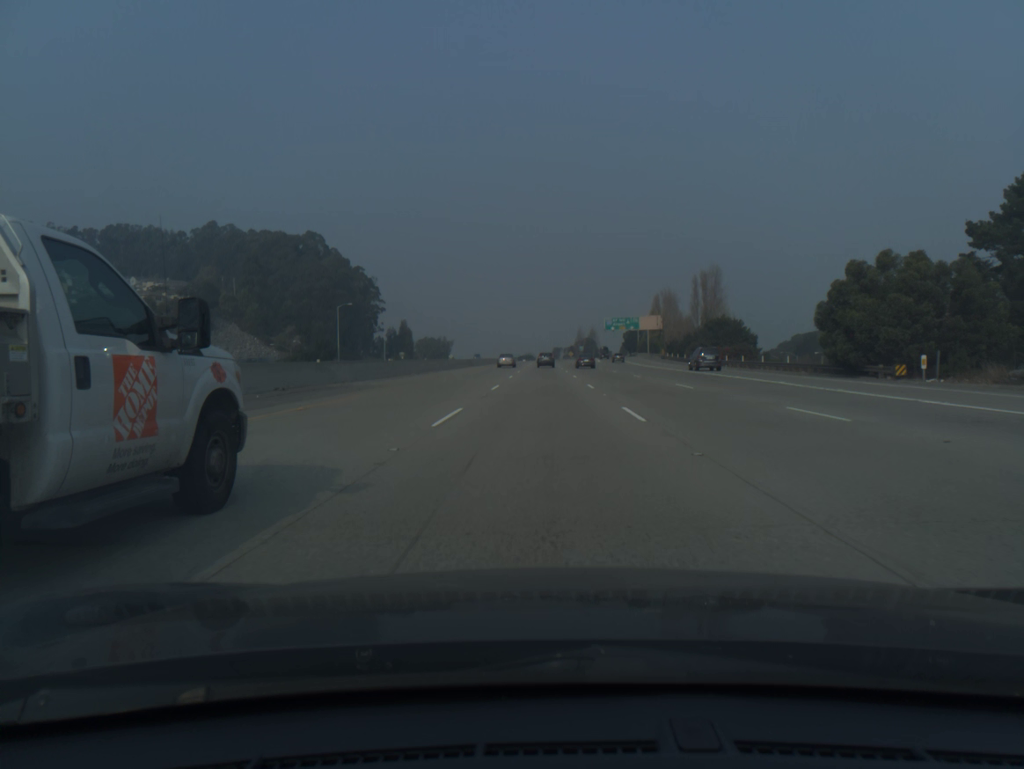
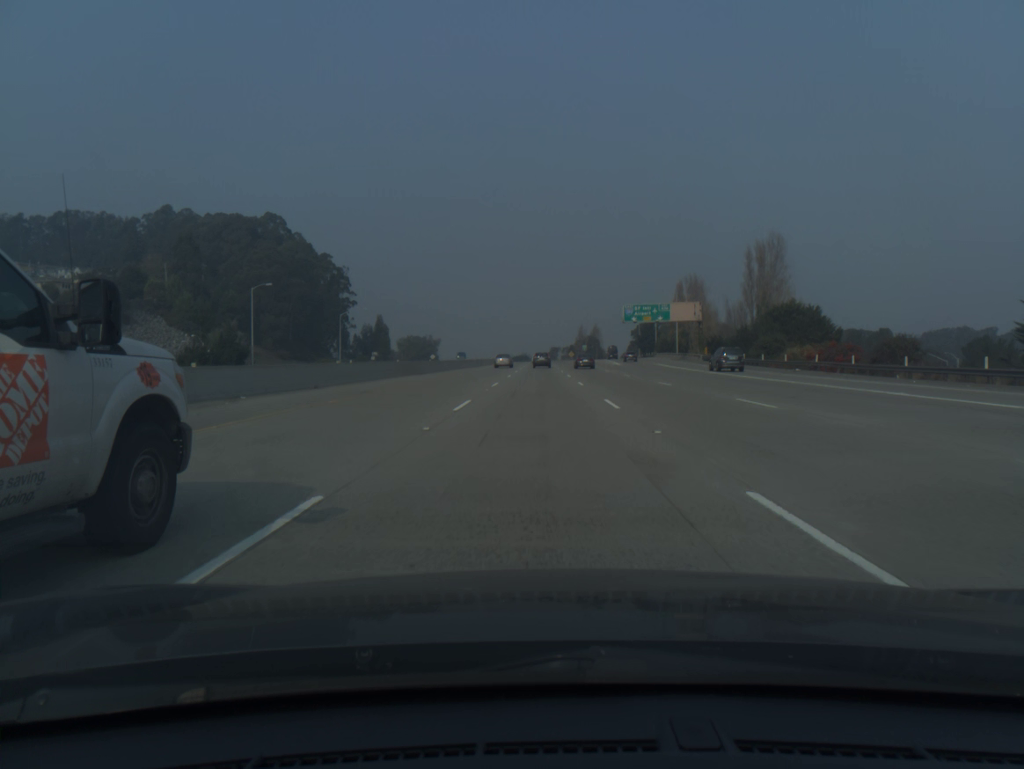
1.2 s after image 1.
(+0.1, +40.4) m; 0°
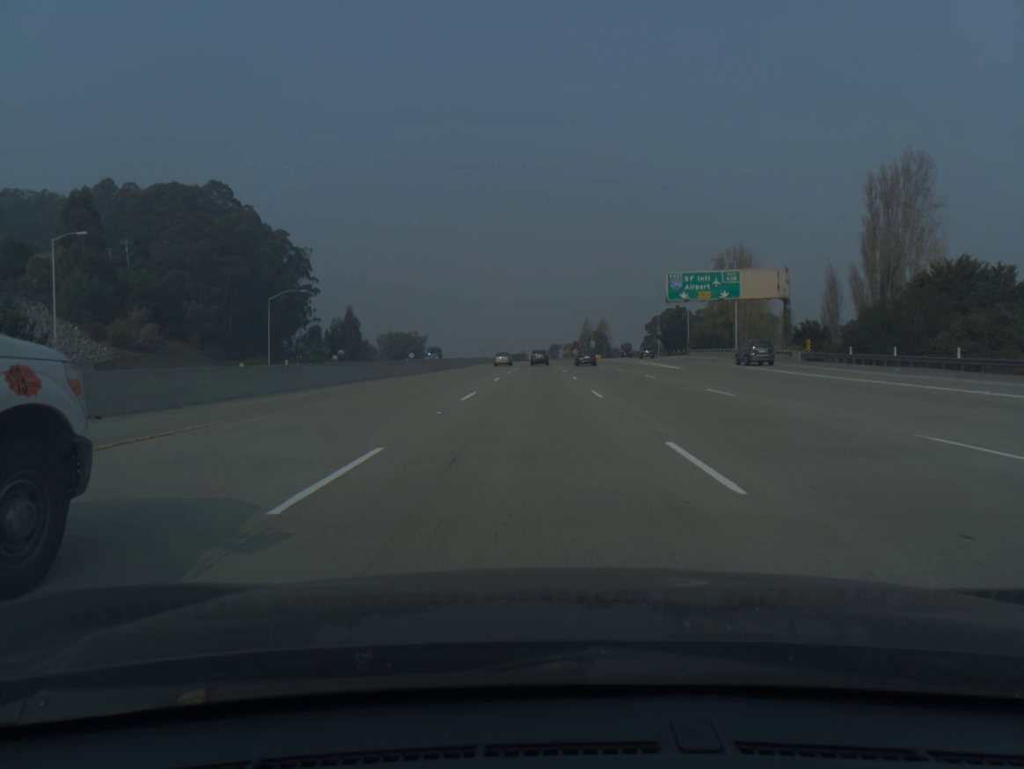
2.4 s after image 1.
(+0.1, +40.4) m; 0°
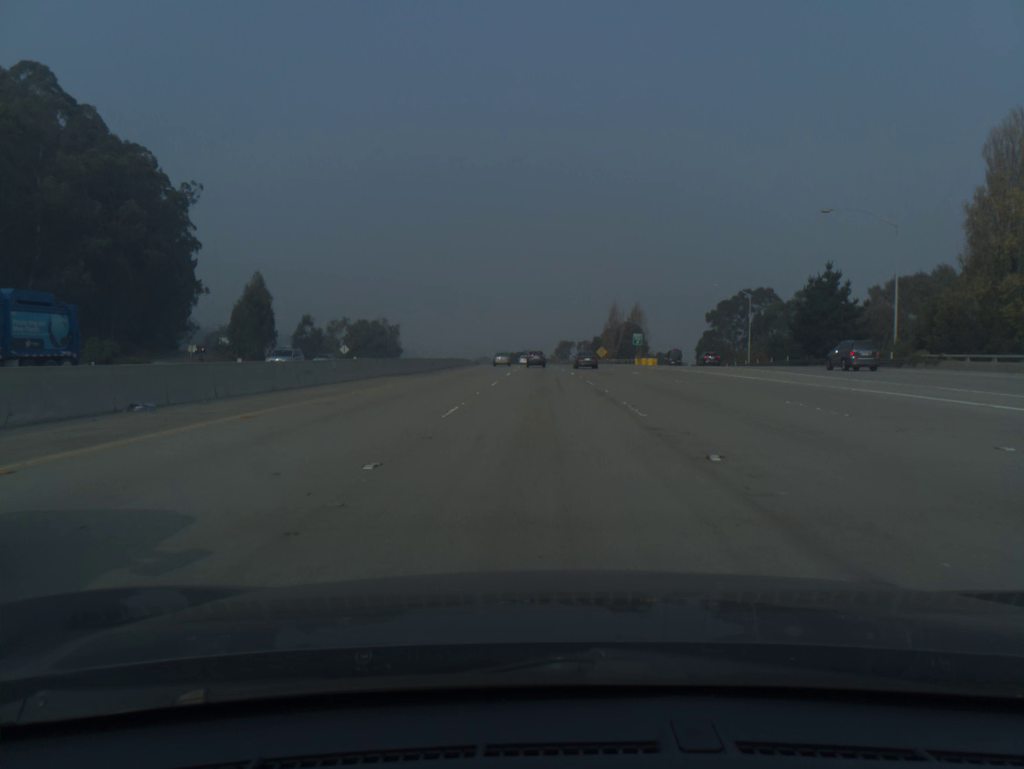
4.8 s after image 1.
(-0.4, +79.8) m; 0°
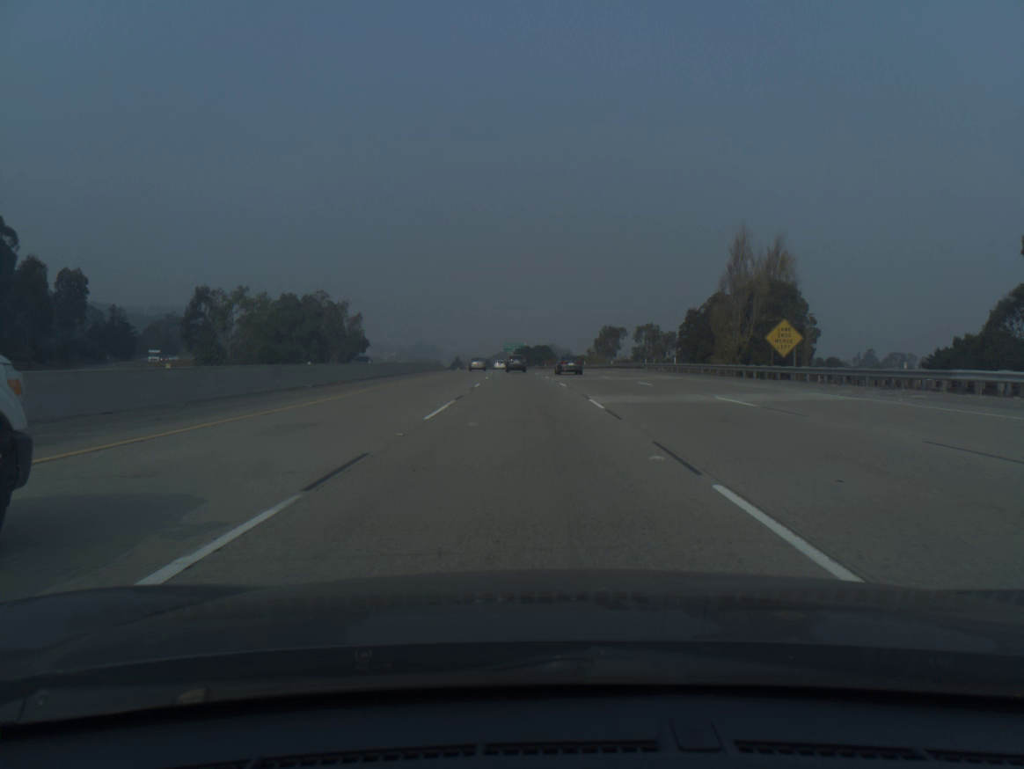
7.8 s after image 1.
(-0.7, +99.0) m; -2°
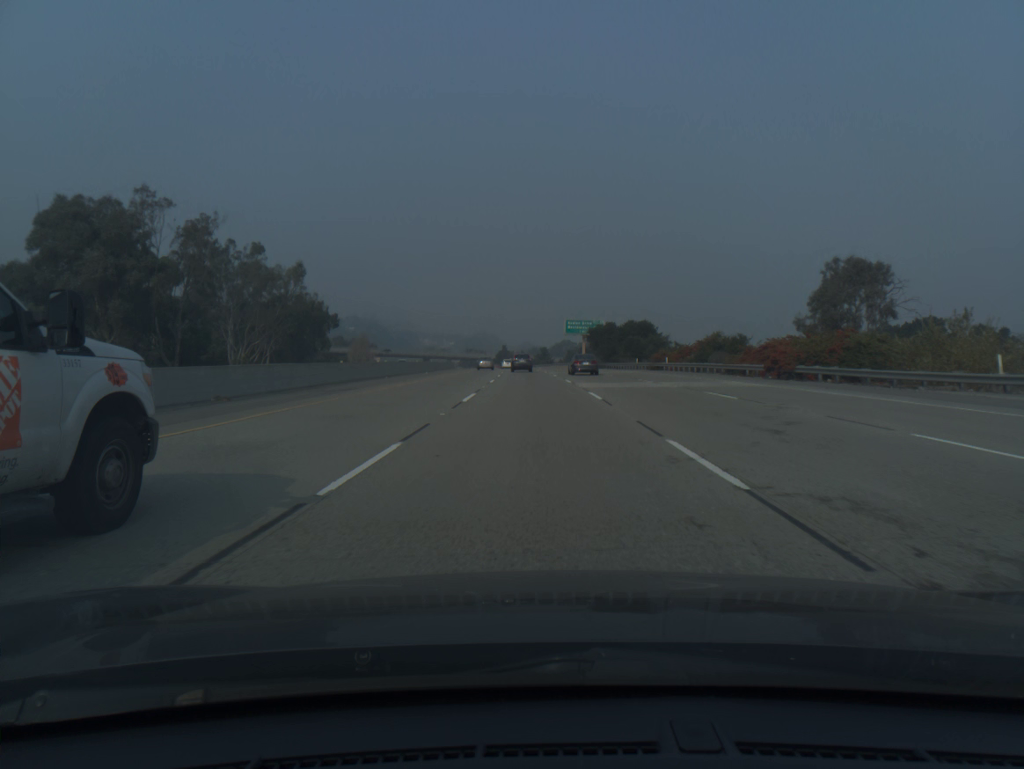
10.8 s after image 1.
(-4.4, +98.3) m; -5°
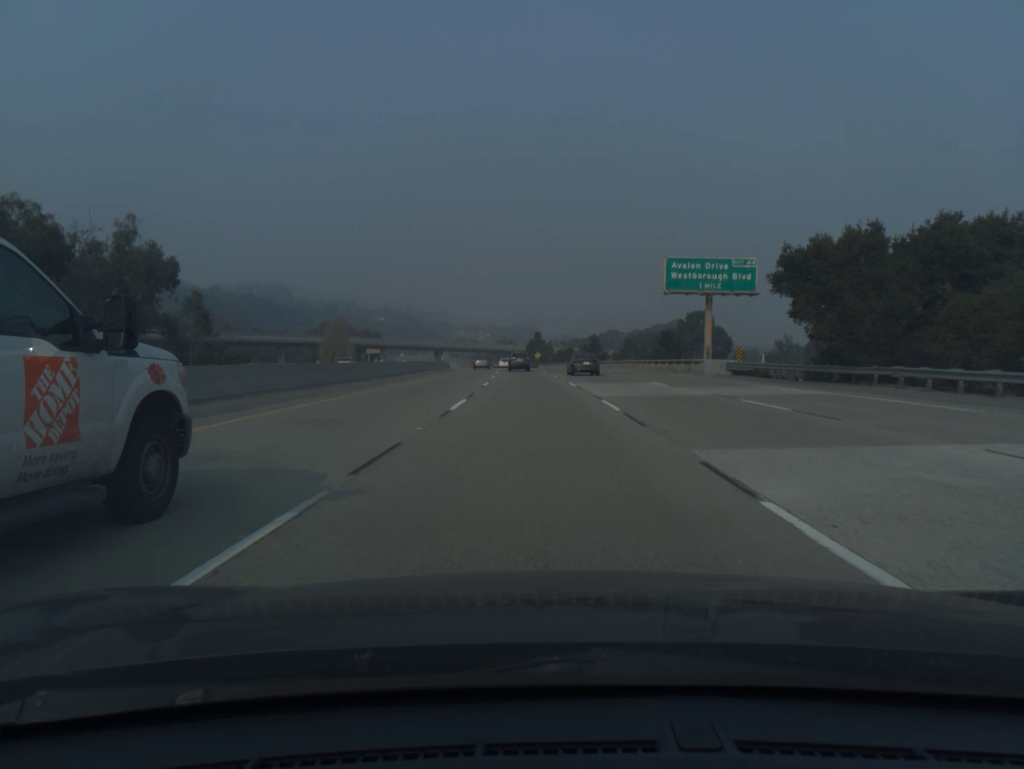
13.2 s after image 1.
(-2.0, +77.2) m; -3°
